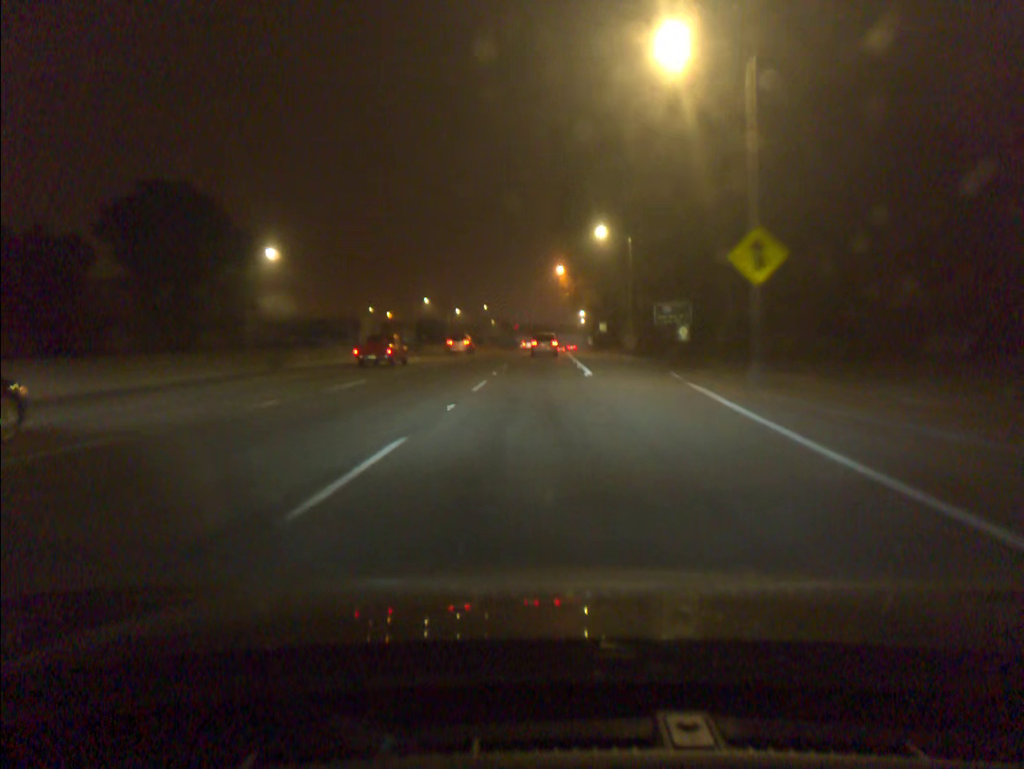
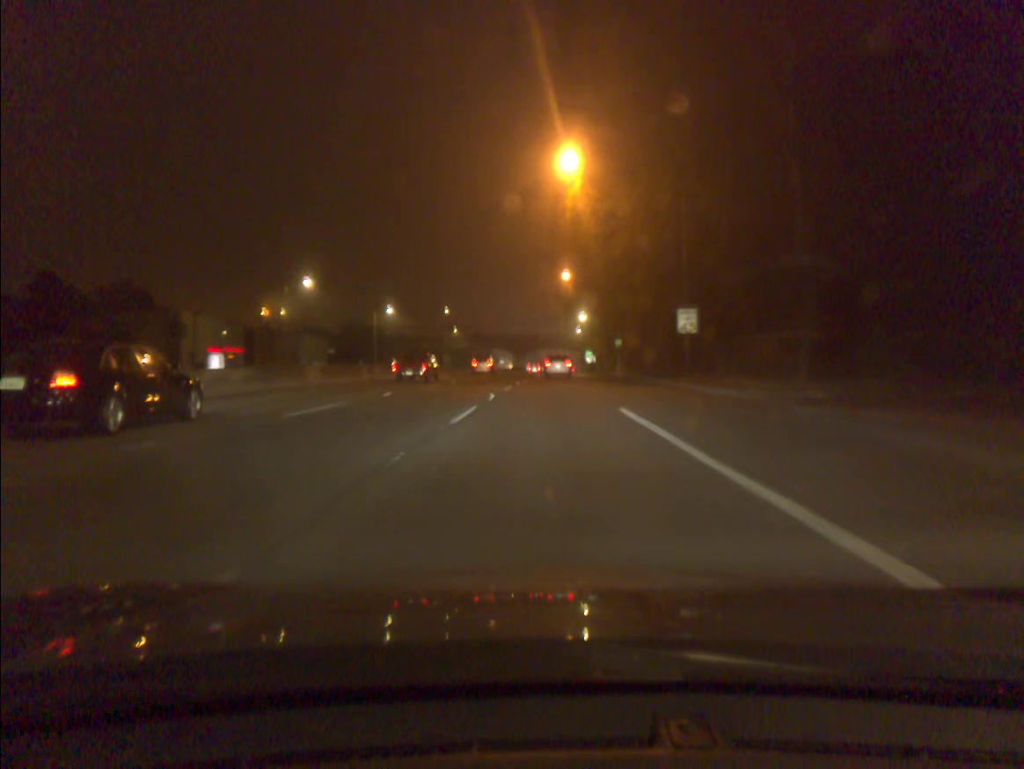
(+0.7, +64.8) m; +1°
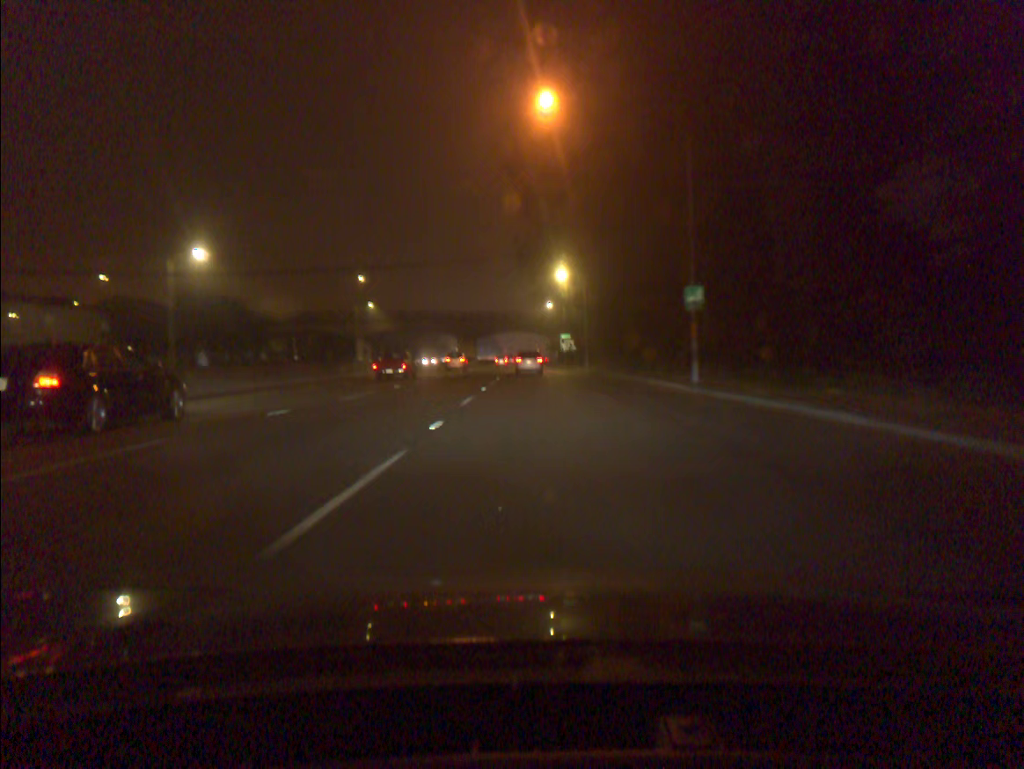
(+1.1, +52.7) m; +3°
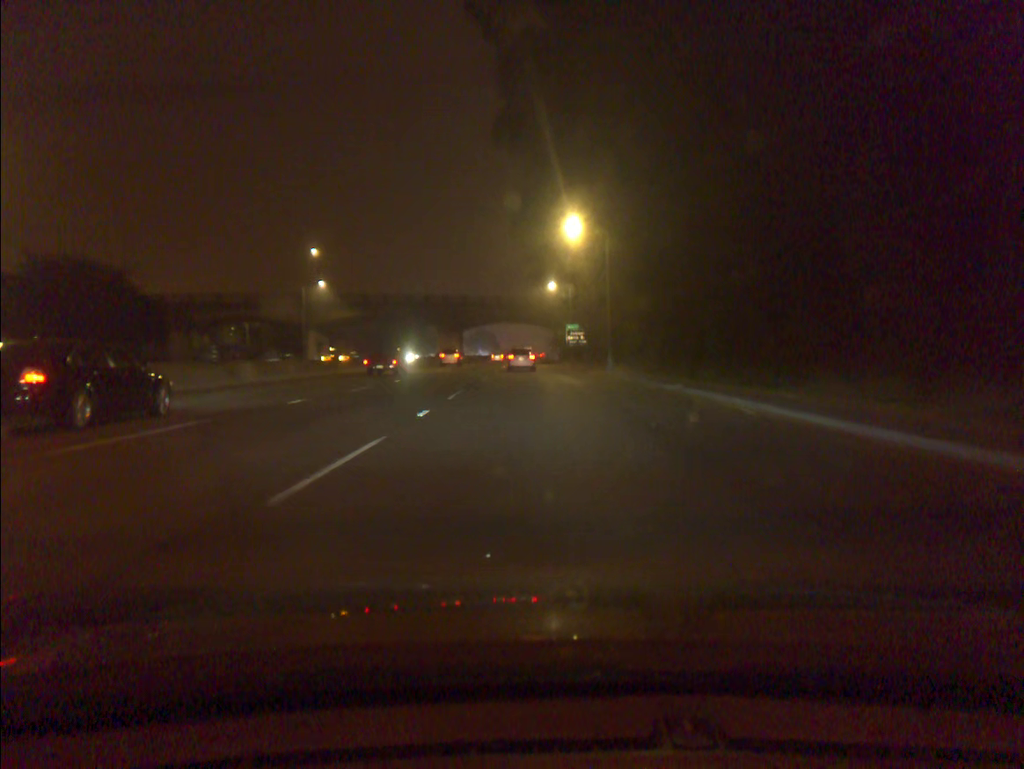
(+0.1, +26.6) m; 0°
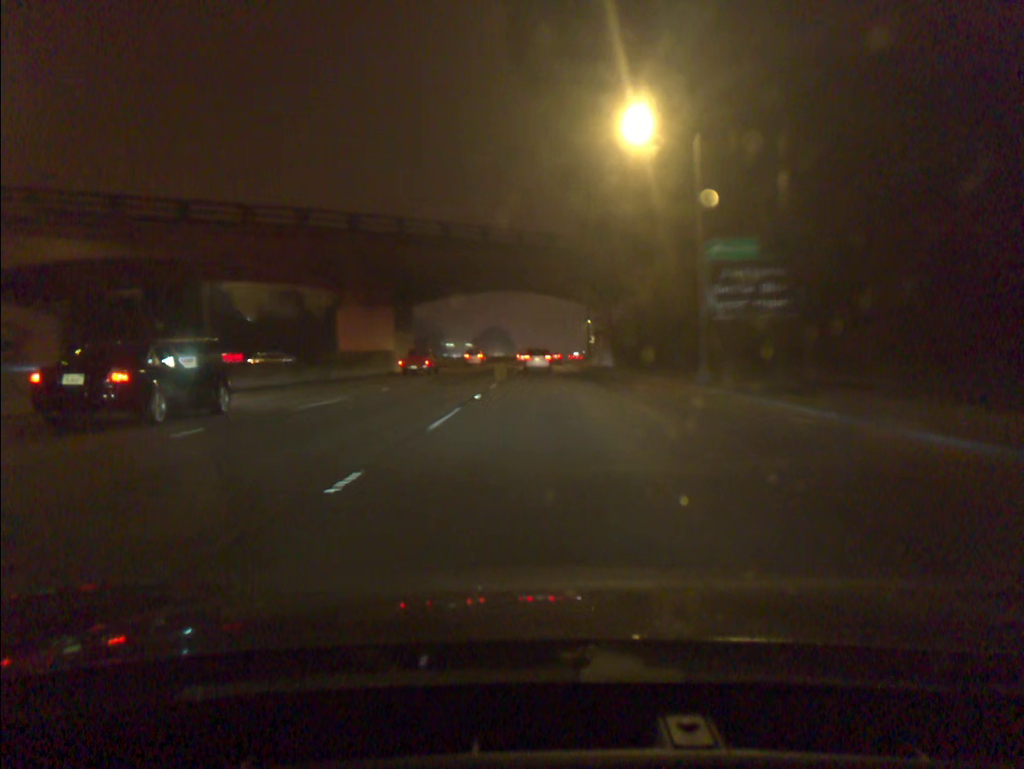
(-1.1, +66.8) m; -1°
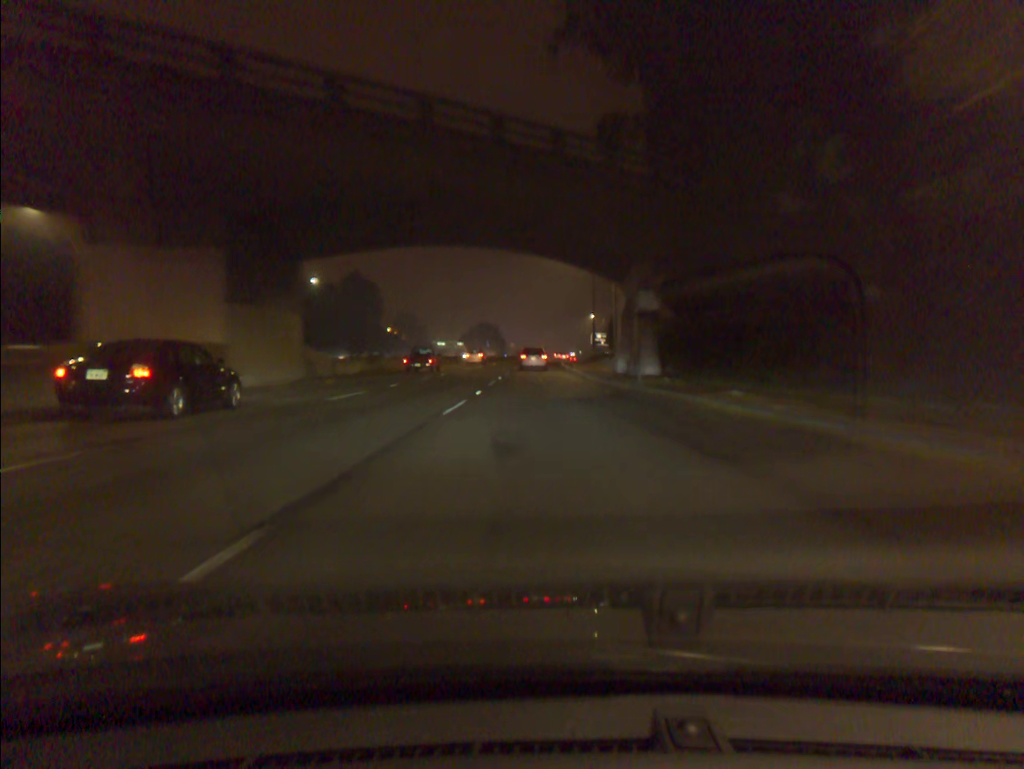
(+0.1, +26.8) m; 0°
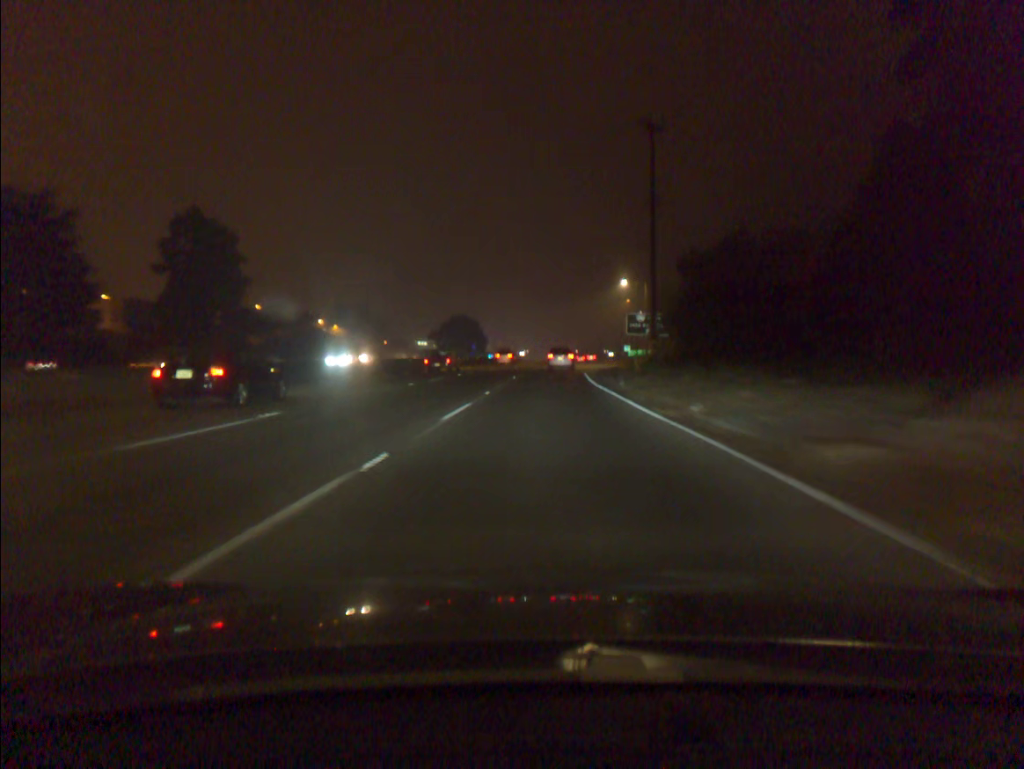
(+0.4, +68.0) m; +1°
